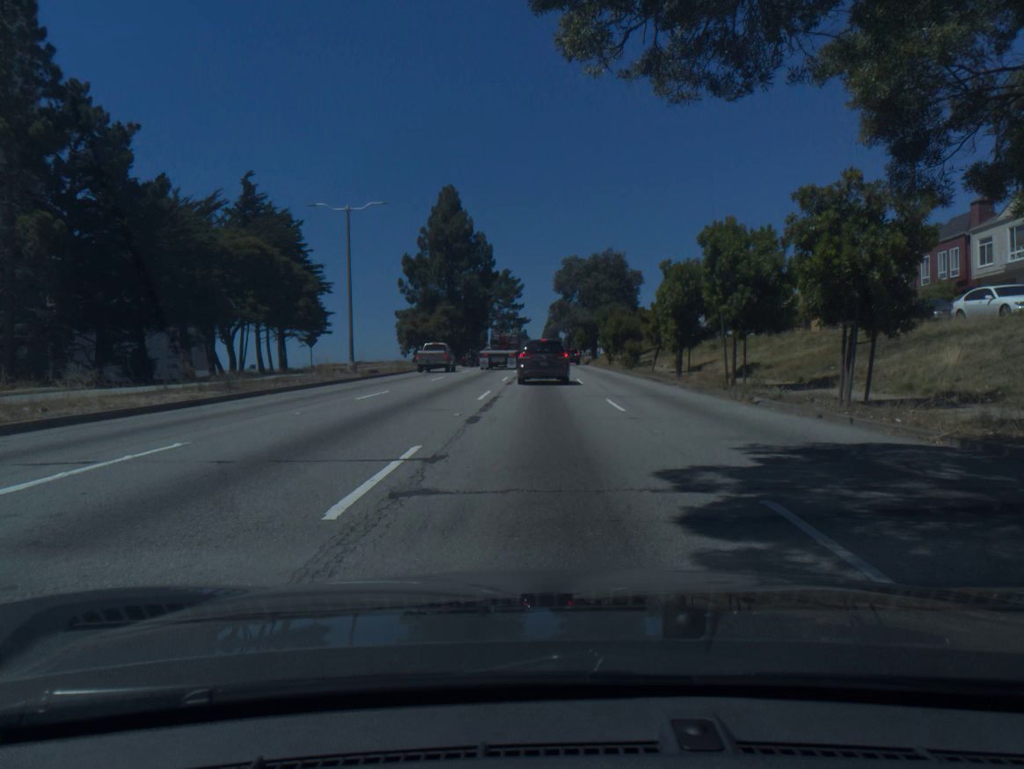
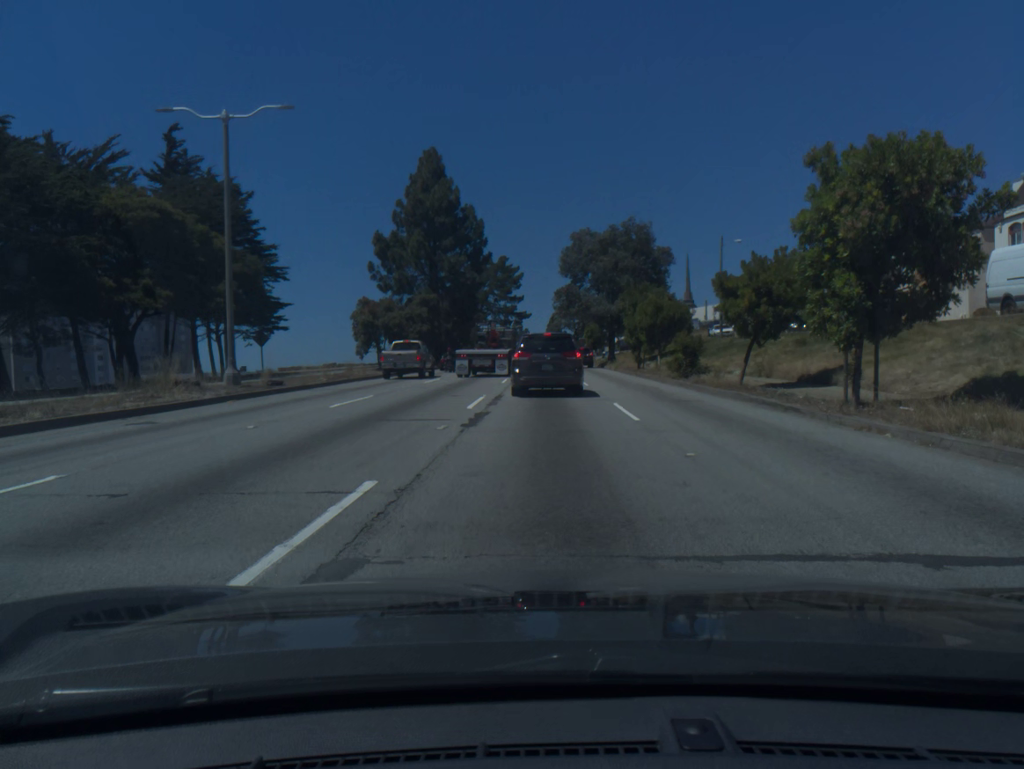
(0.0, +17.4) m; 0°
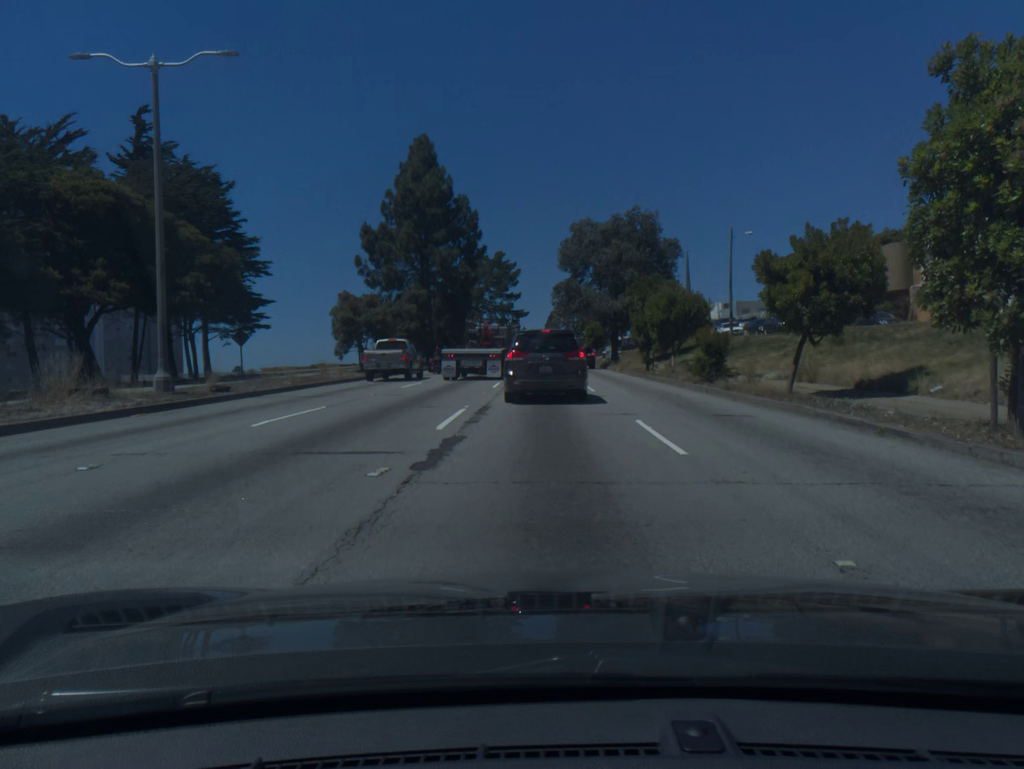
(0.0, +4.7) m; 0°
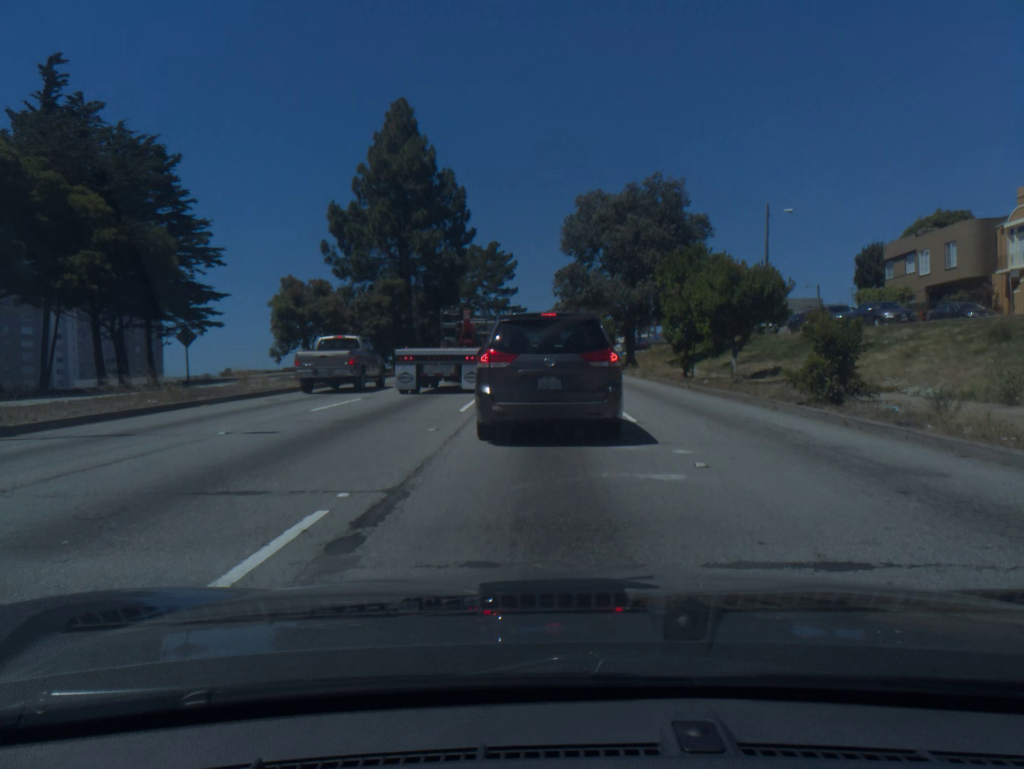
(0.0, +10.9) m; 0°
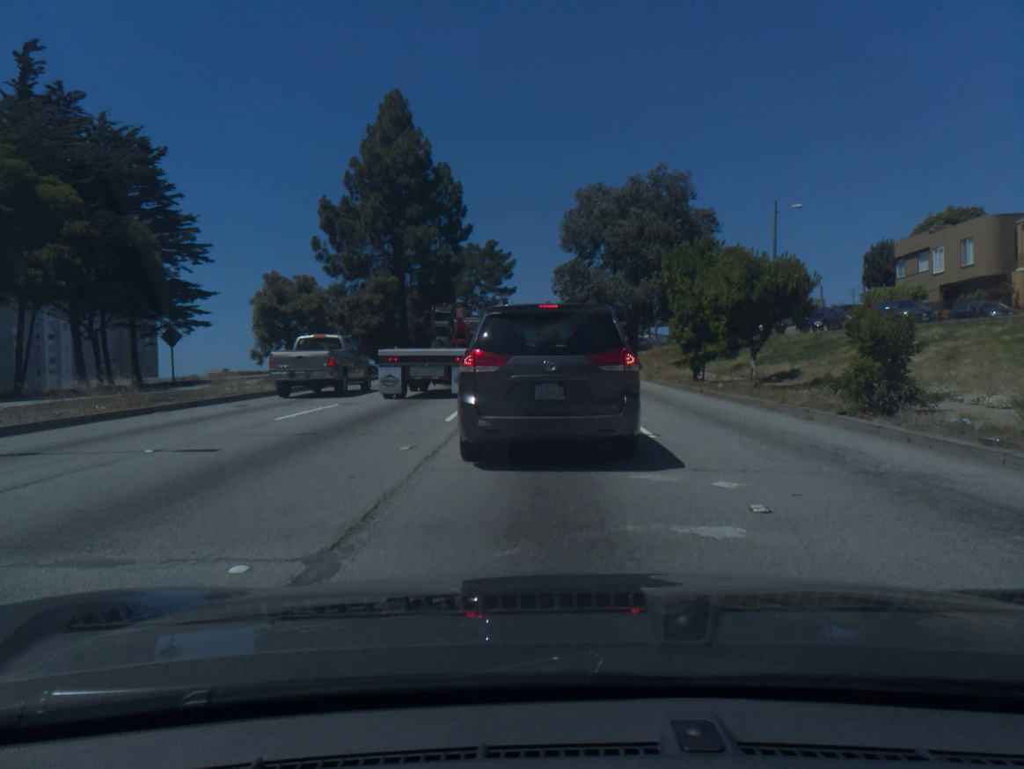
(0.0, +2.3) m; 0°
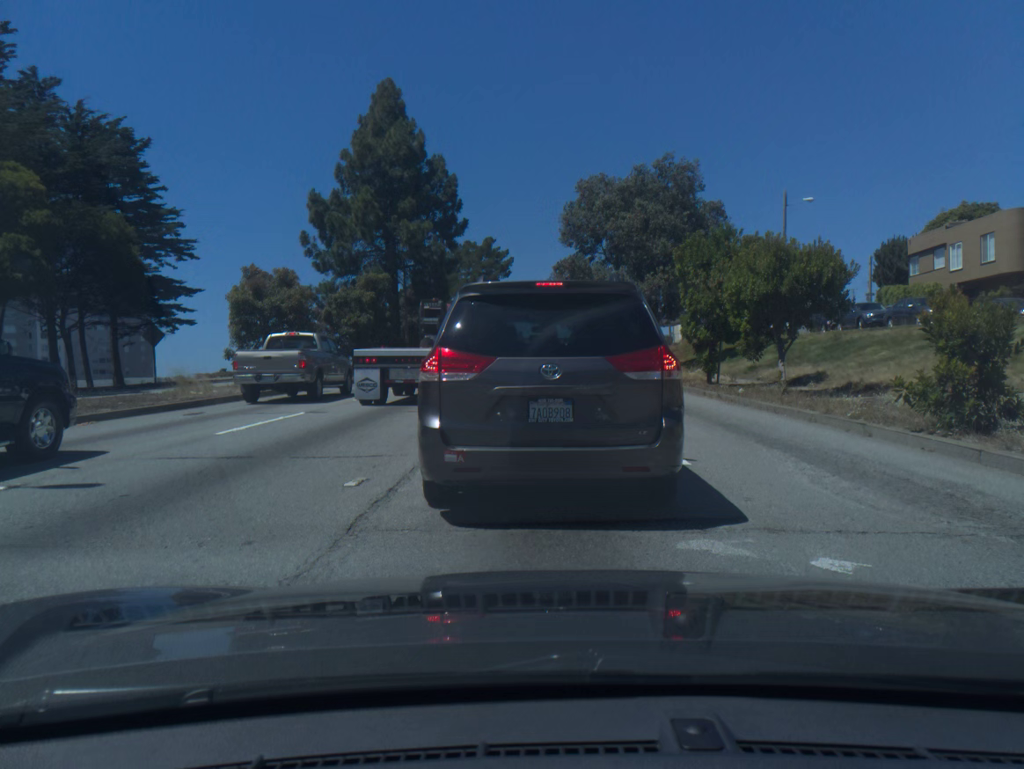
(0.0, +2.8) m; 0°
